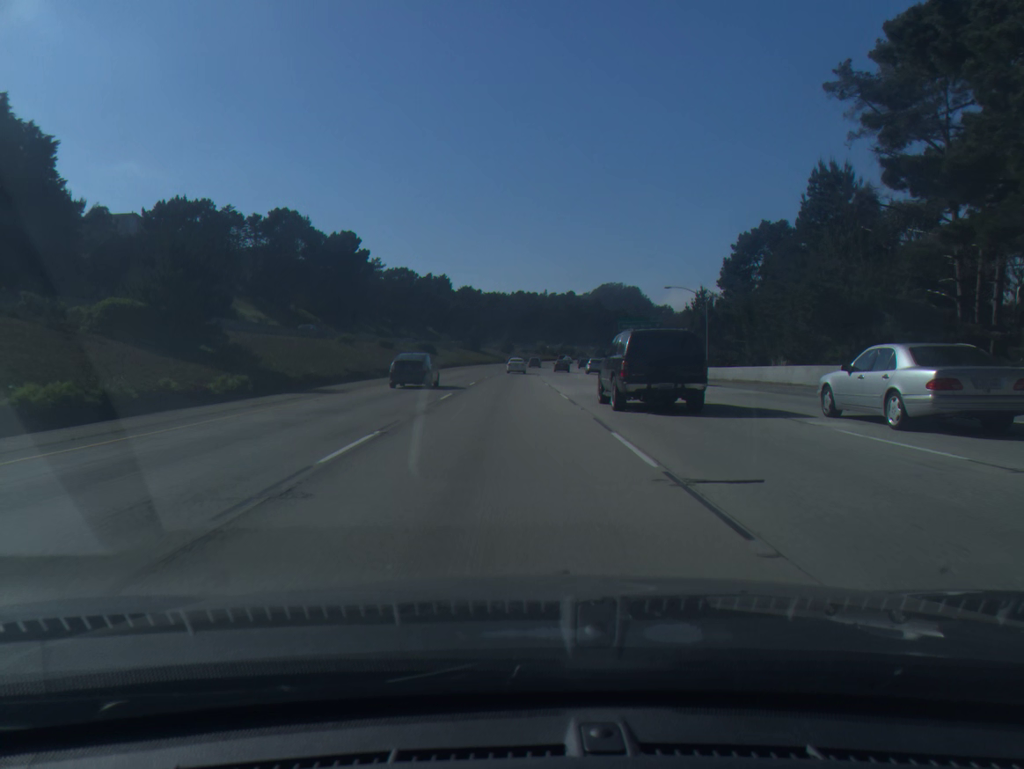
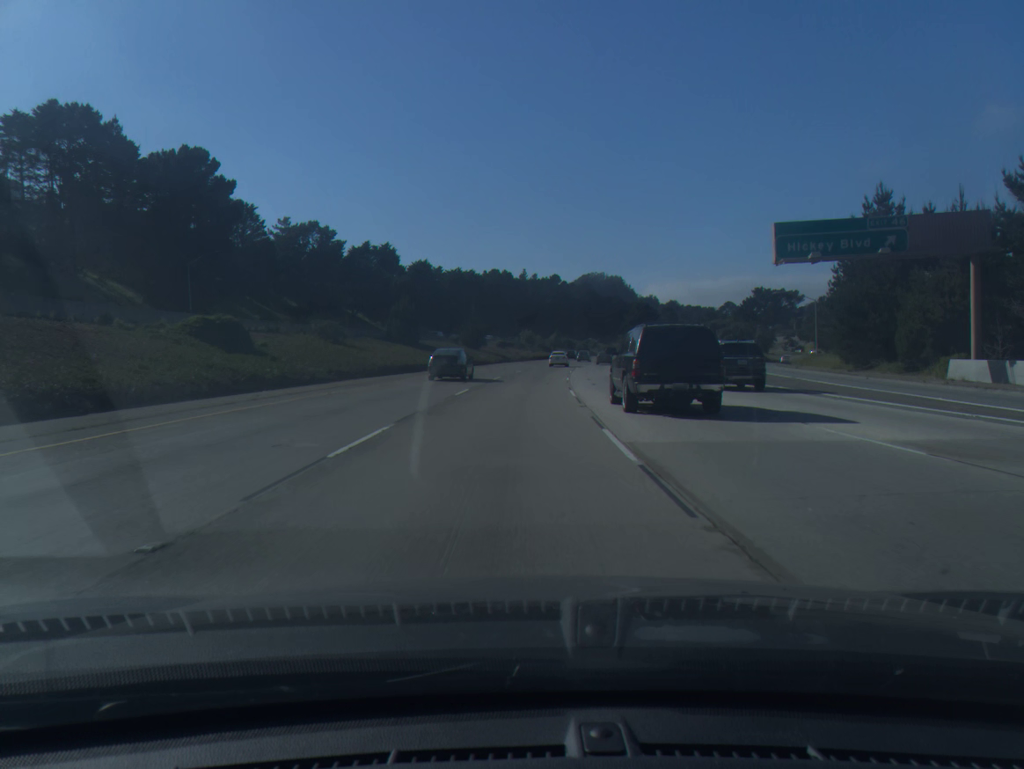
(+0.3, +72.3) m; +2°
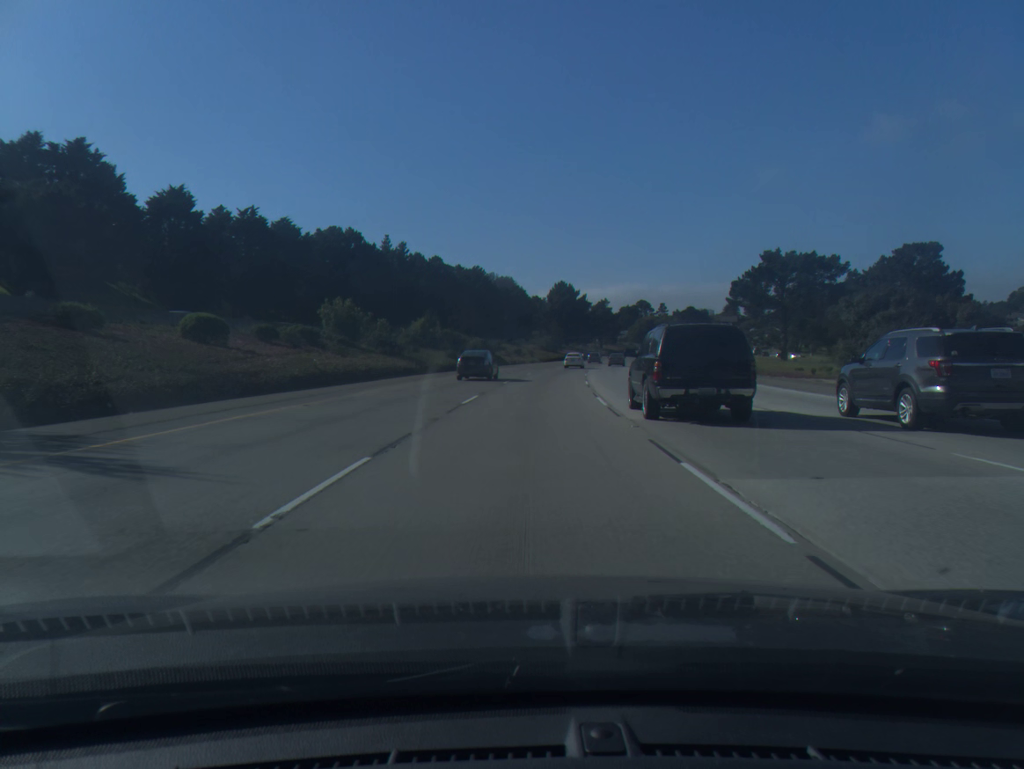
(+6.1, +91.4) m; +8°
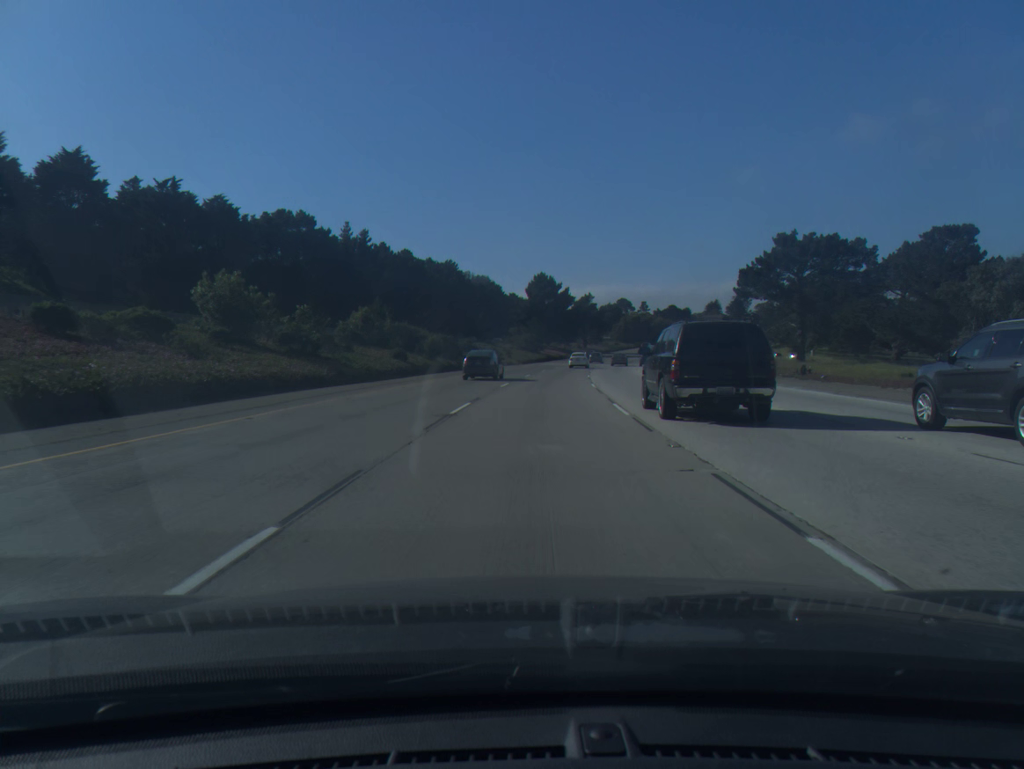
(+0.3, +18.3) m; +2°
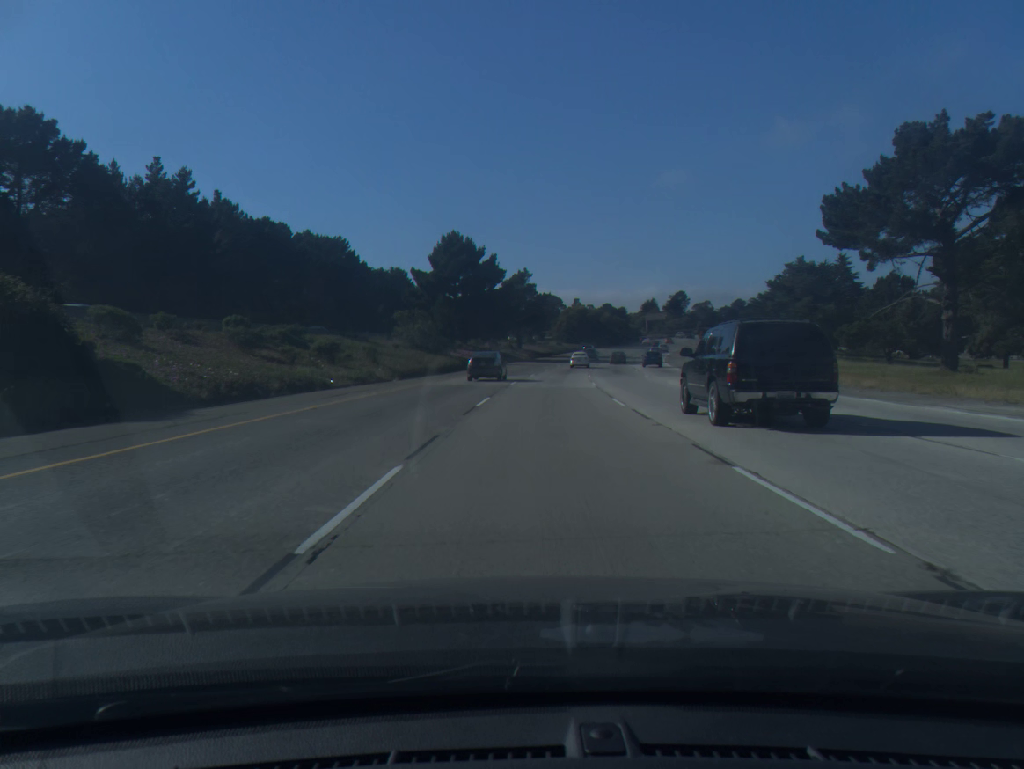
(+2.5, +54.8) m; +5°
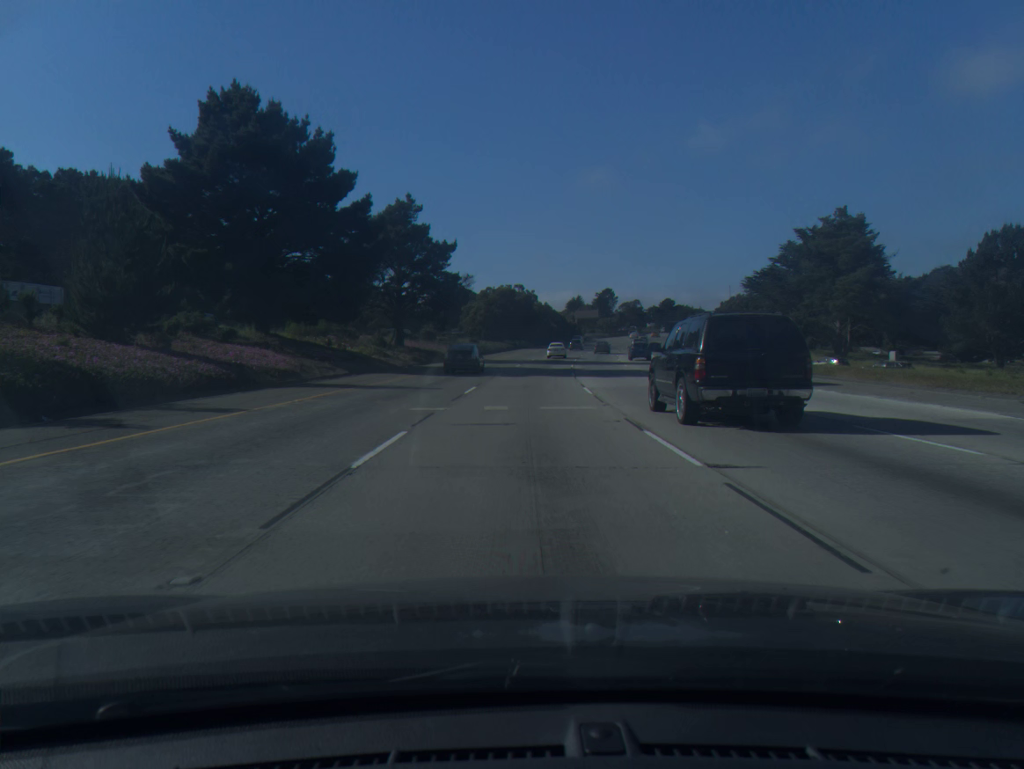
(+2.9, +54.8) m; +6°
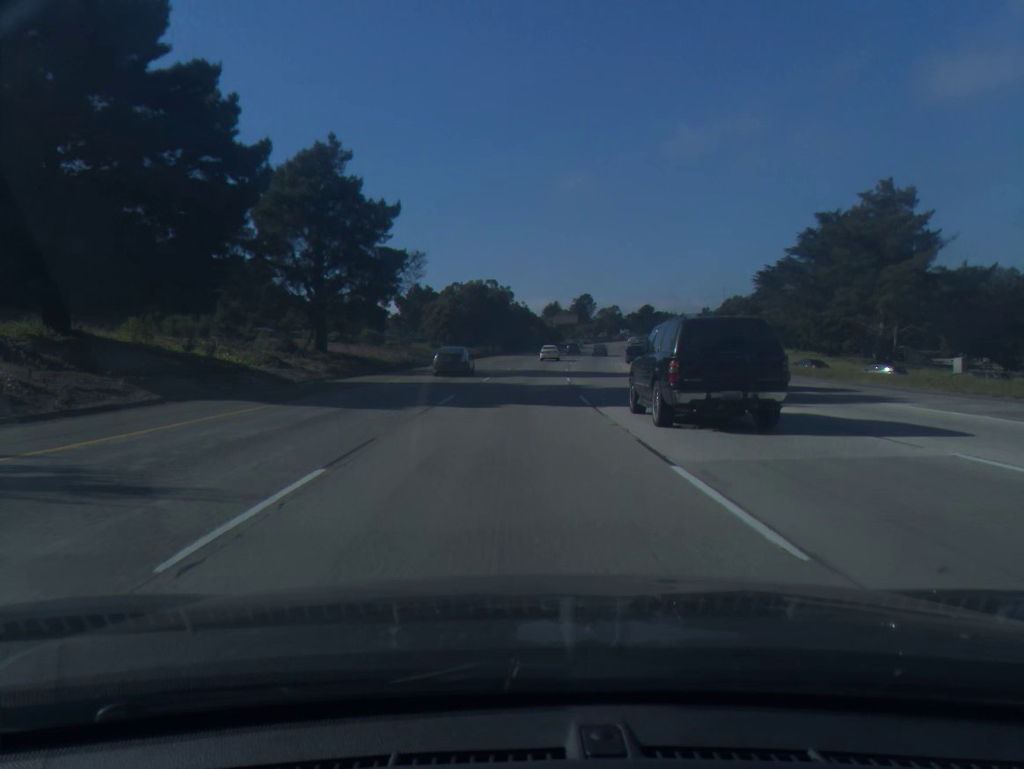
(+0.3, +18.3) m; +2°
